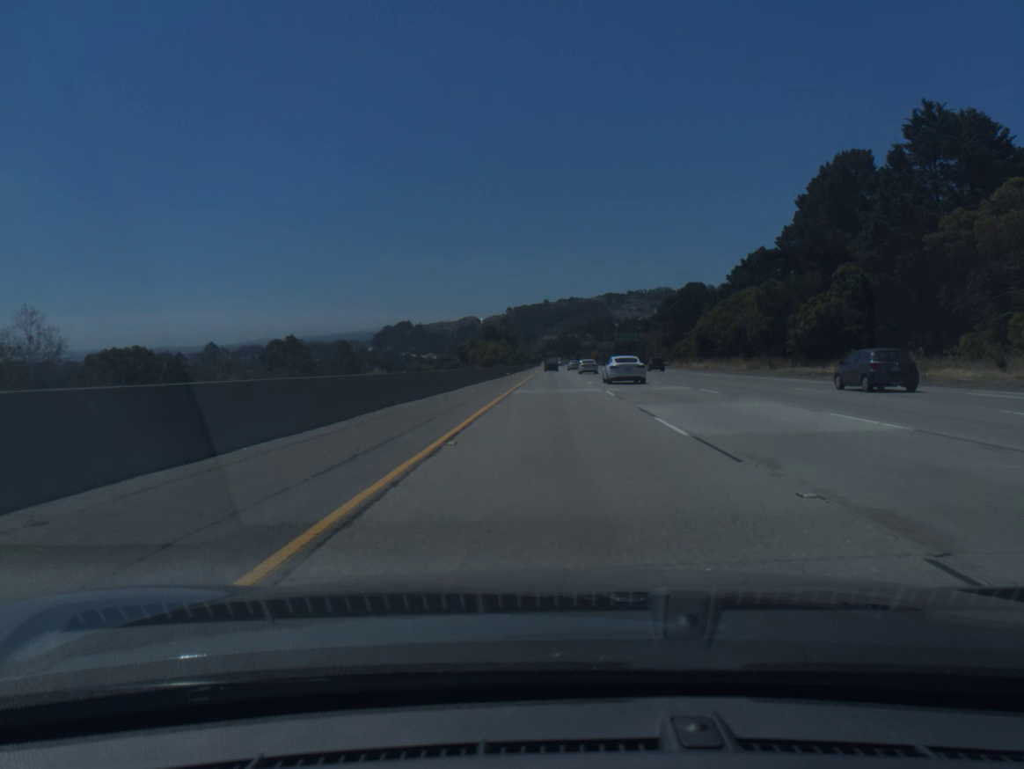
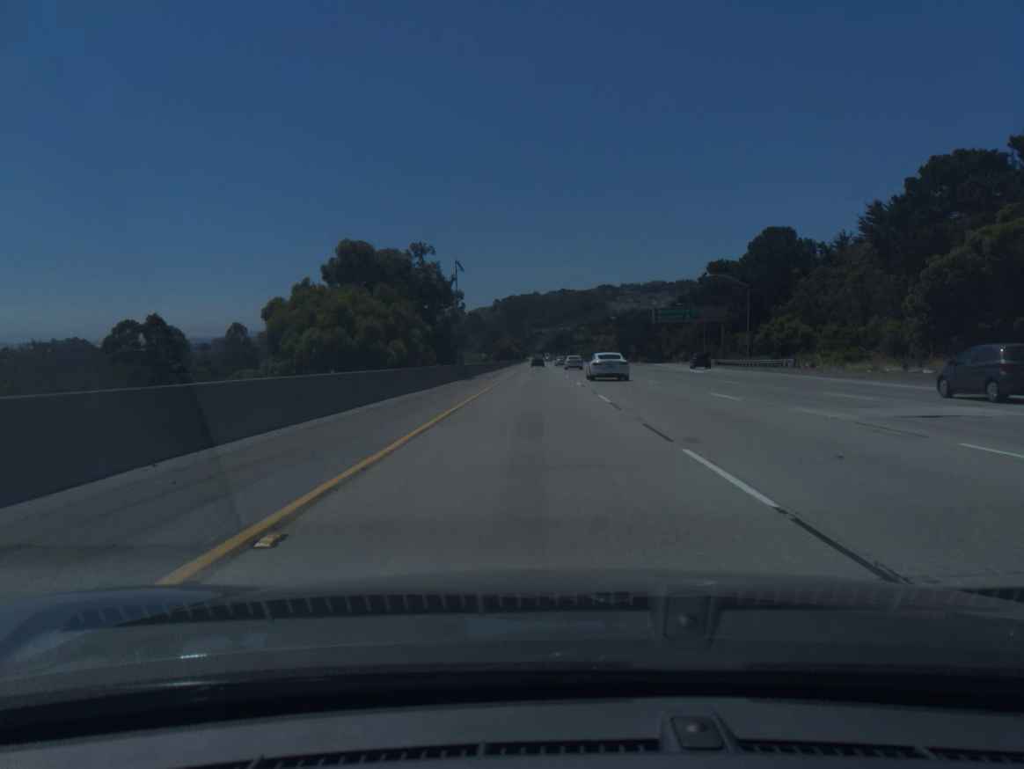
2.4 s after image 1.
(+1.3, +79.3) m; +1°
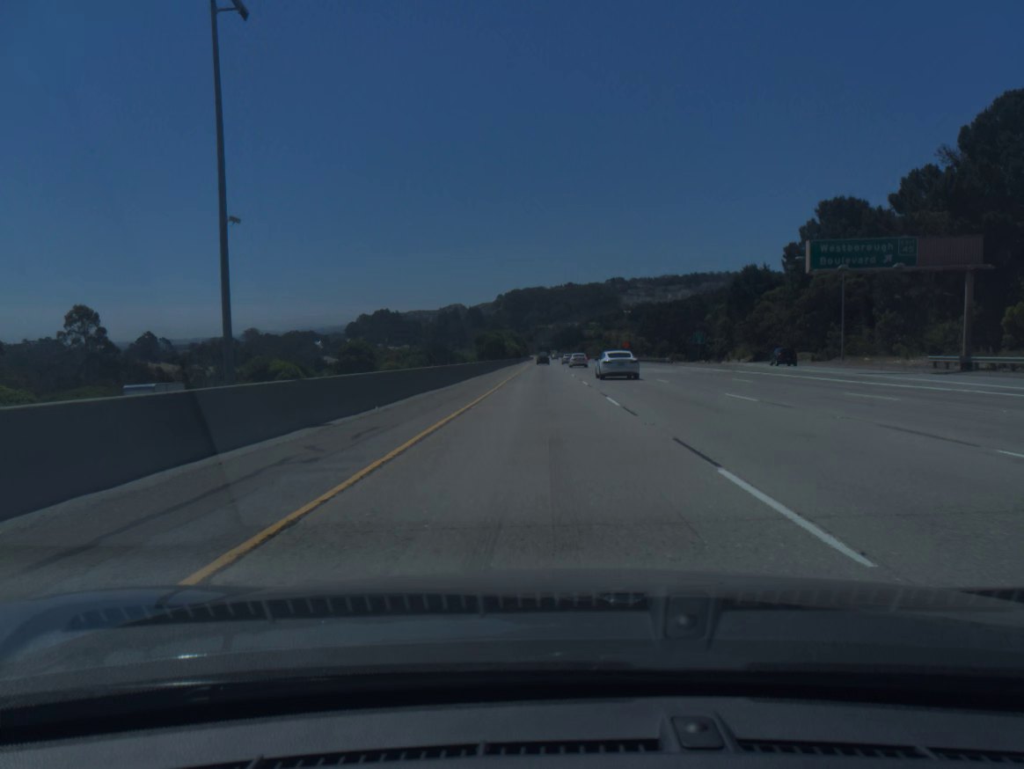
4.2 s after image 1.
(-0.3, +59.6) m; 0°
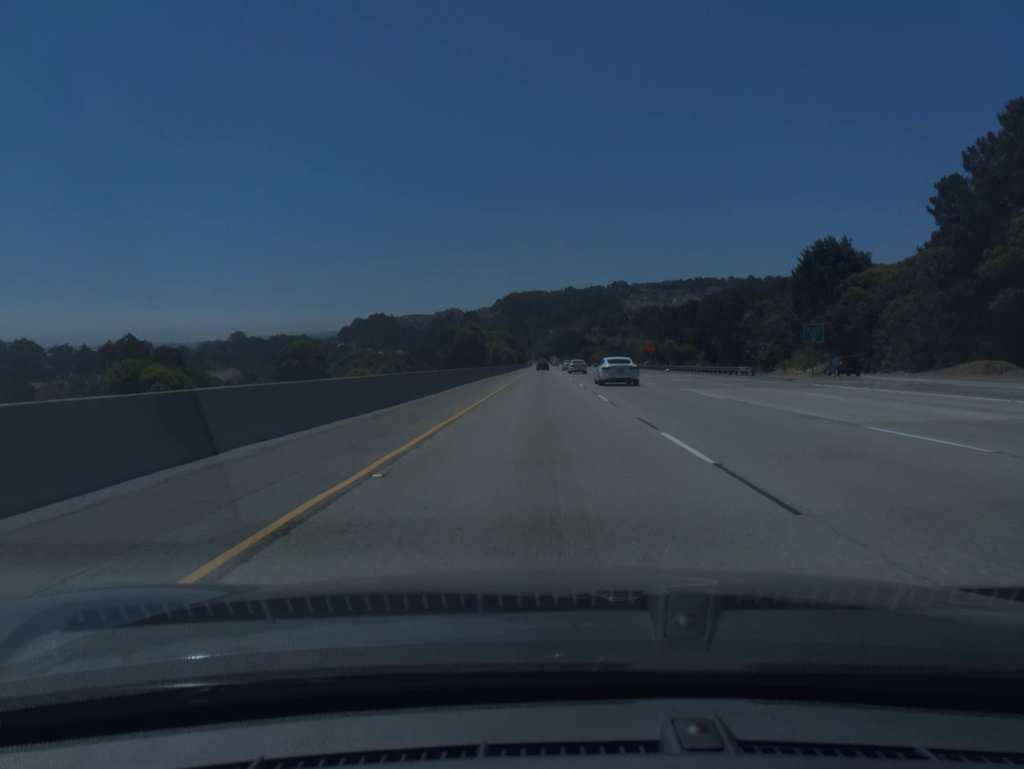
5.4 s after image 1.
(0.0, +39.7) m; 0°
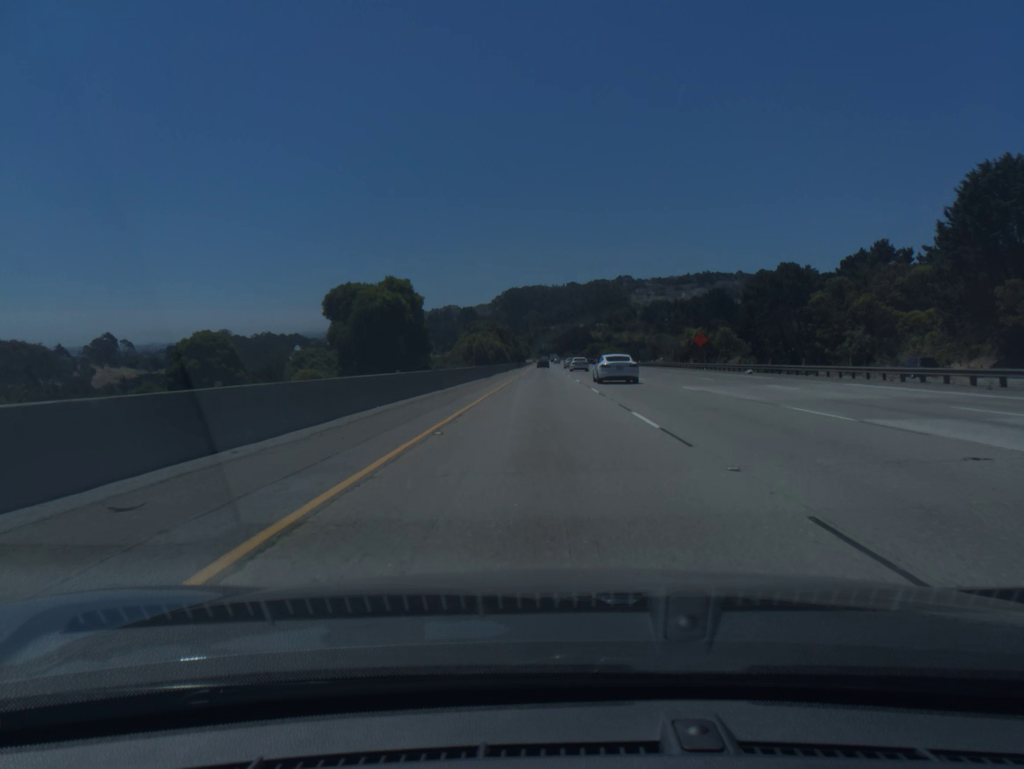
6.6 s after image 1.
(0.0, +39.7) m; 0°
